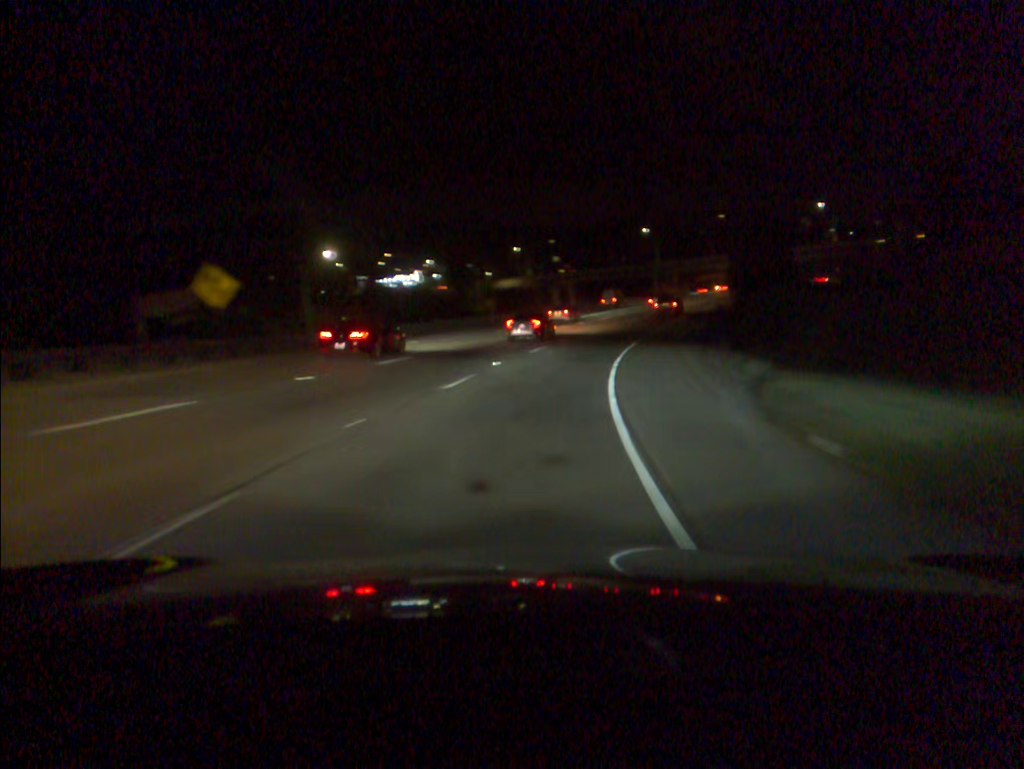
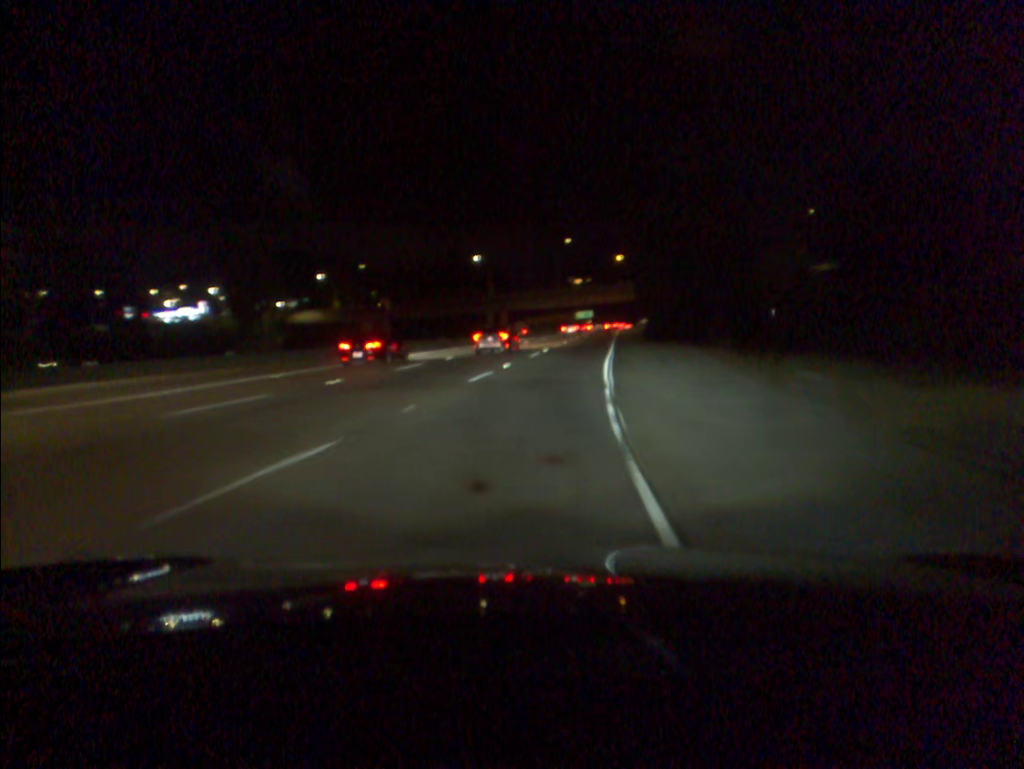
(+4.7, +38.7) m; +13°
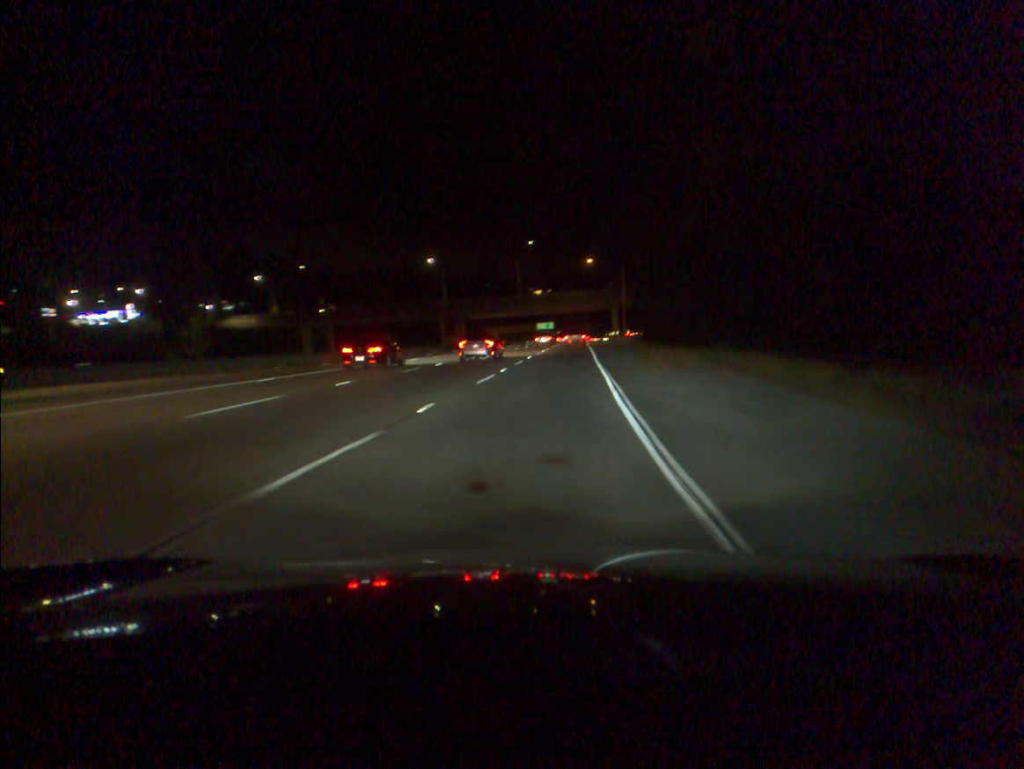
(+0.4, +13.5) m; +3°
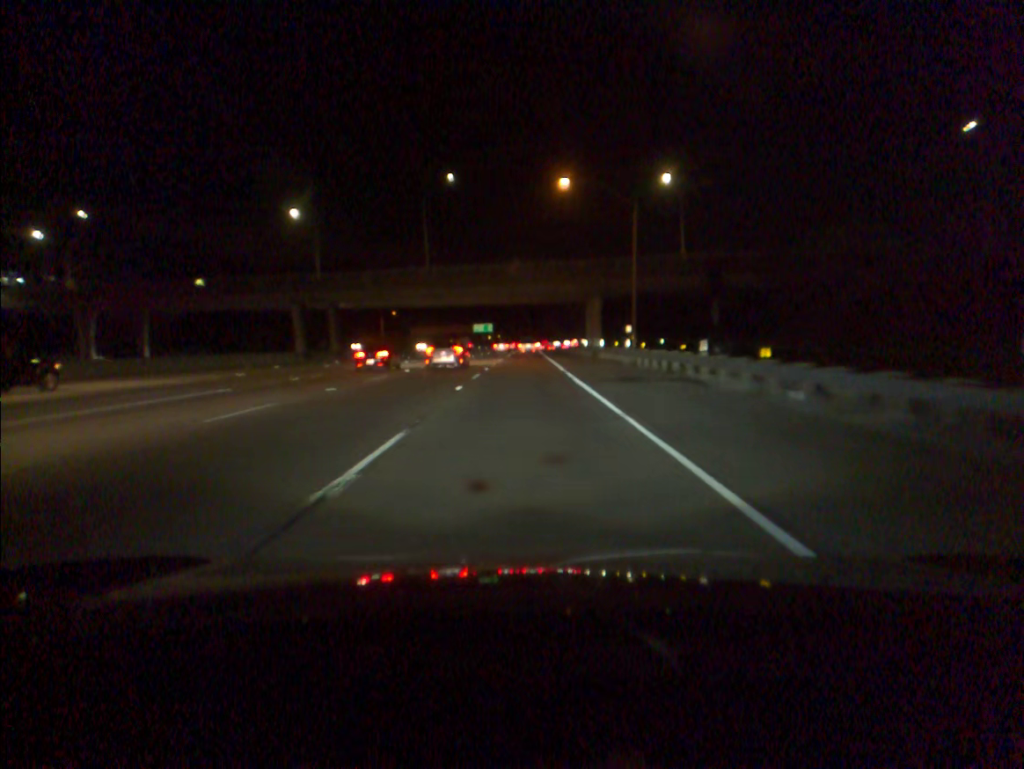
(+2.9, +55.9) m; +4°
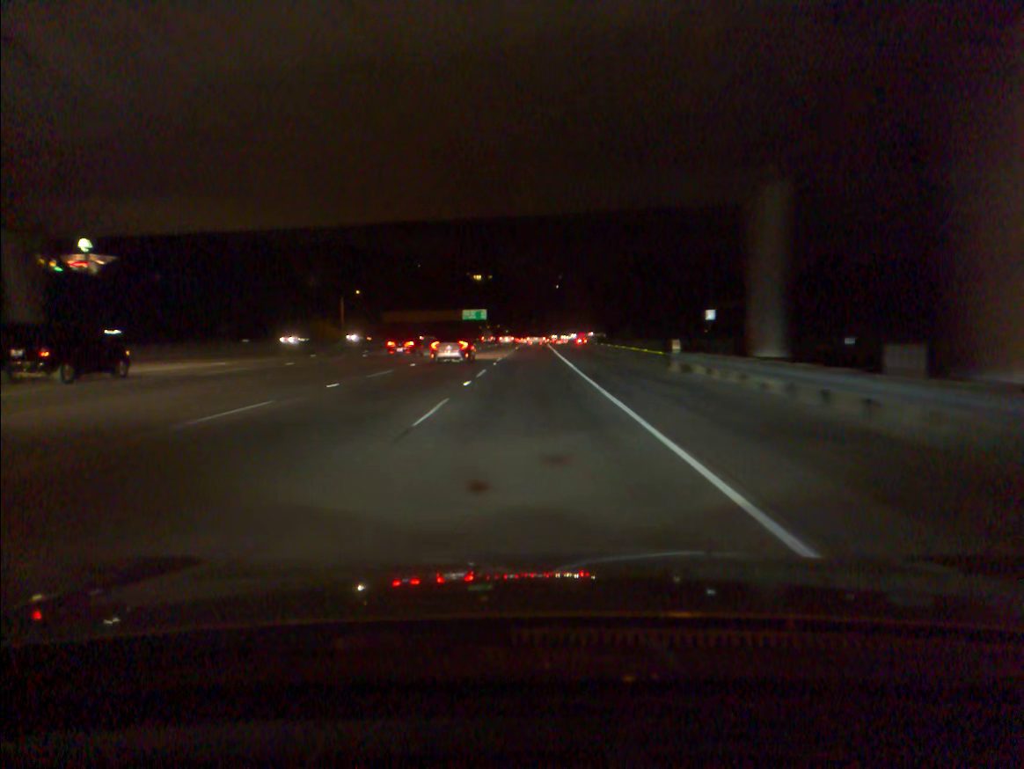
(+0.1, +58.0) m; 0°
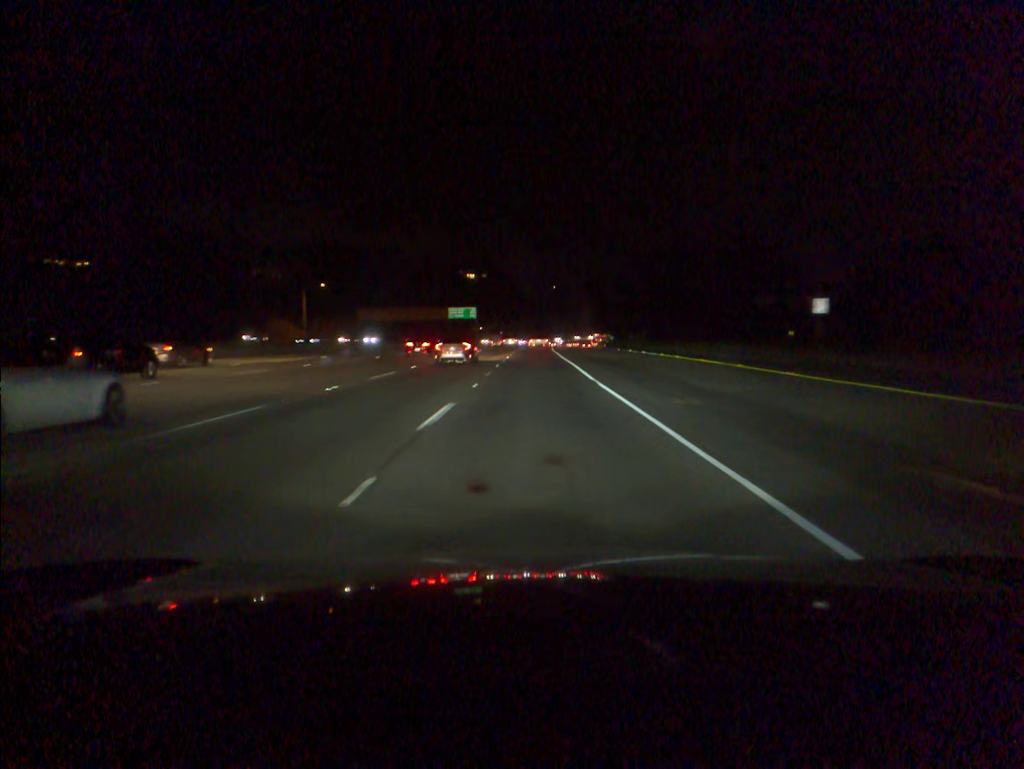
(0.0, +29.6) m; 0°
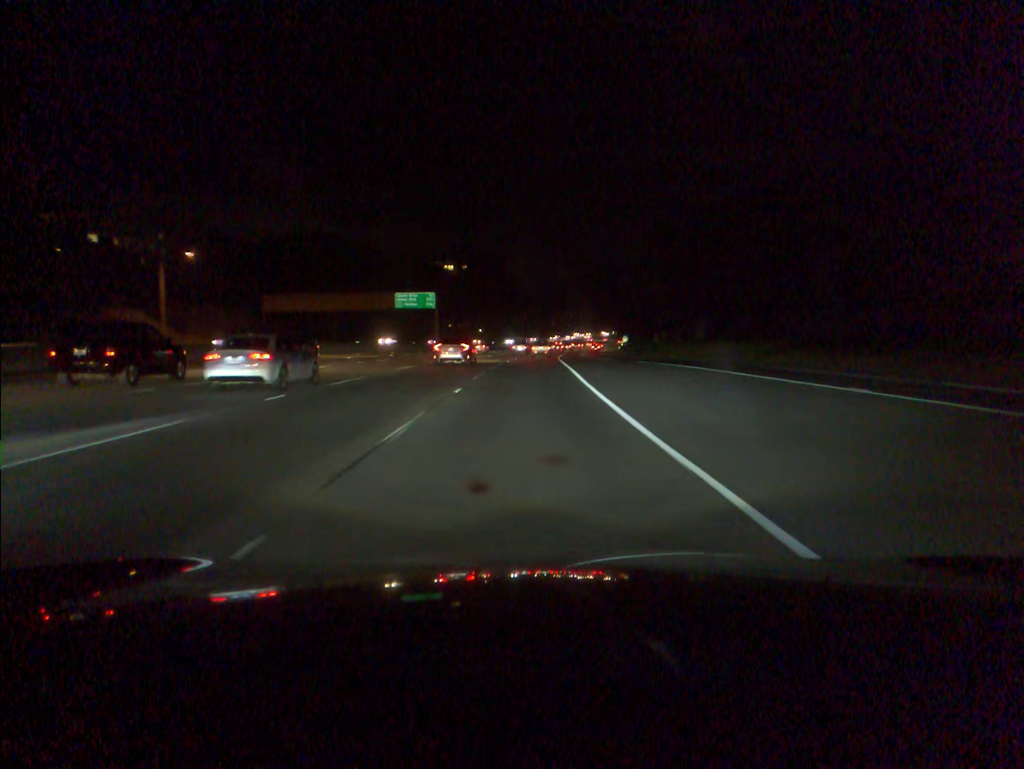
(+0.7, +60.6) m; +1°
